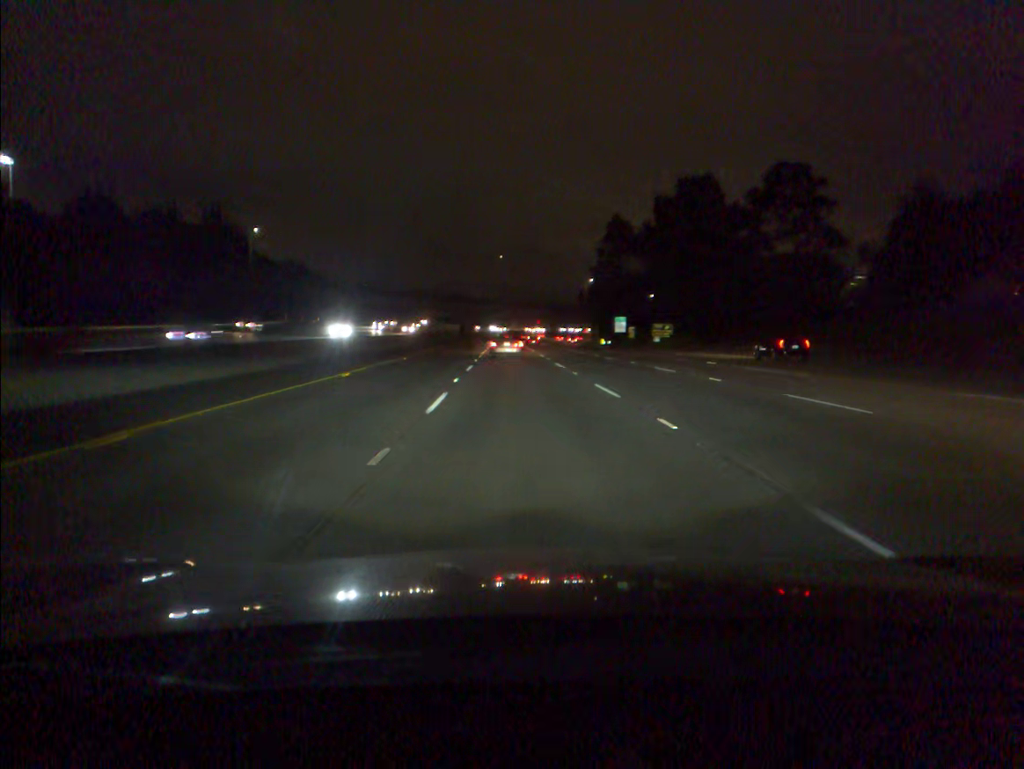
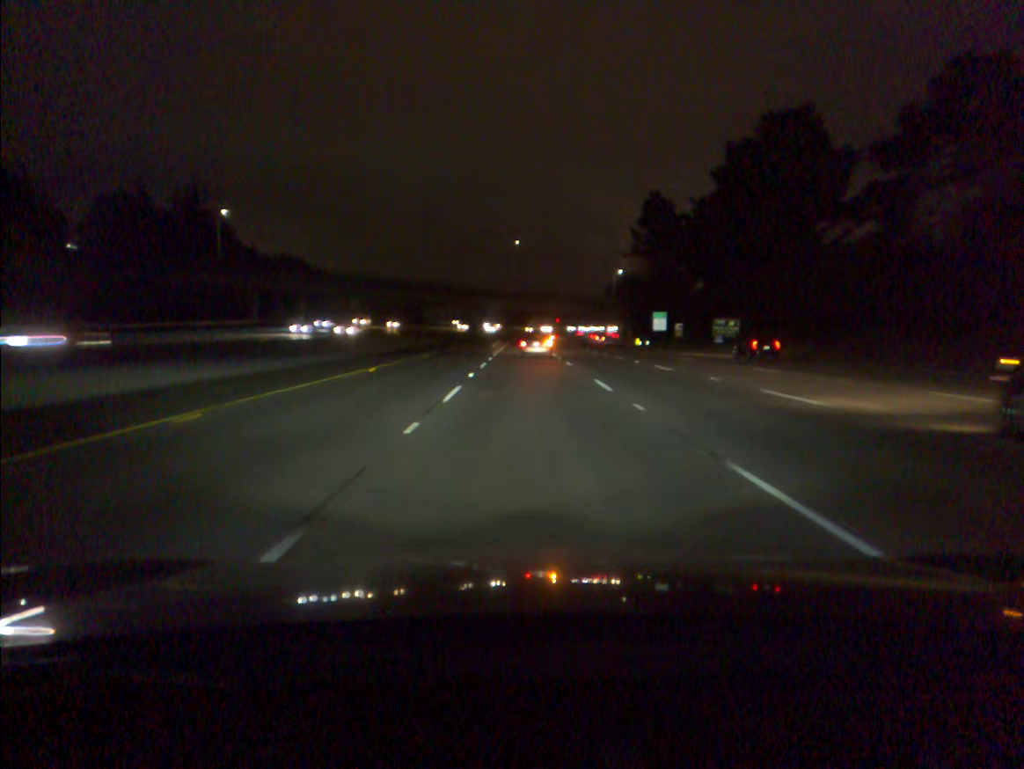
(-0.4, +27.0) m; -1°
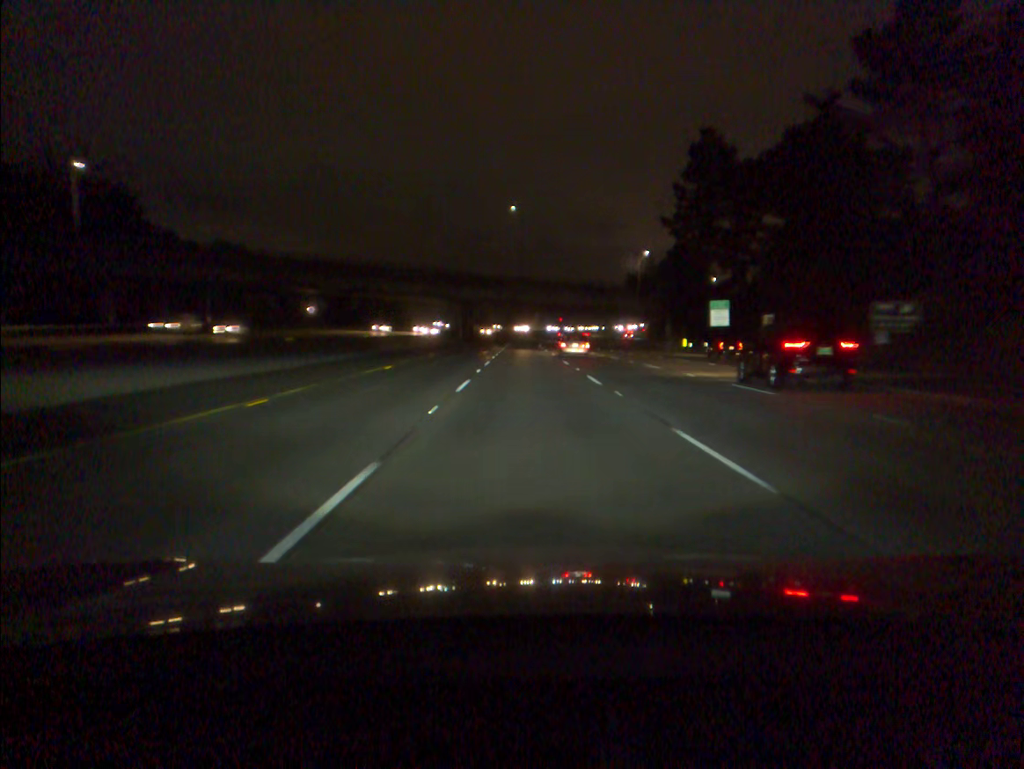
(0.0, +40.7) m; 0°
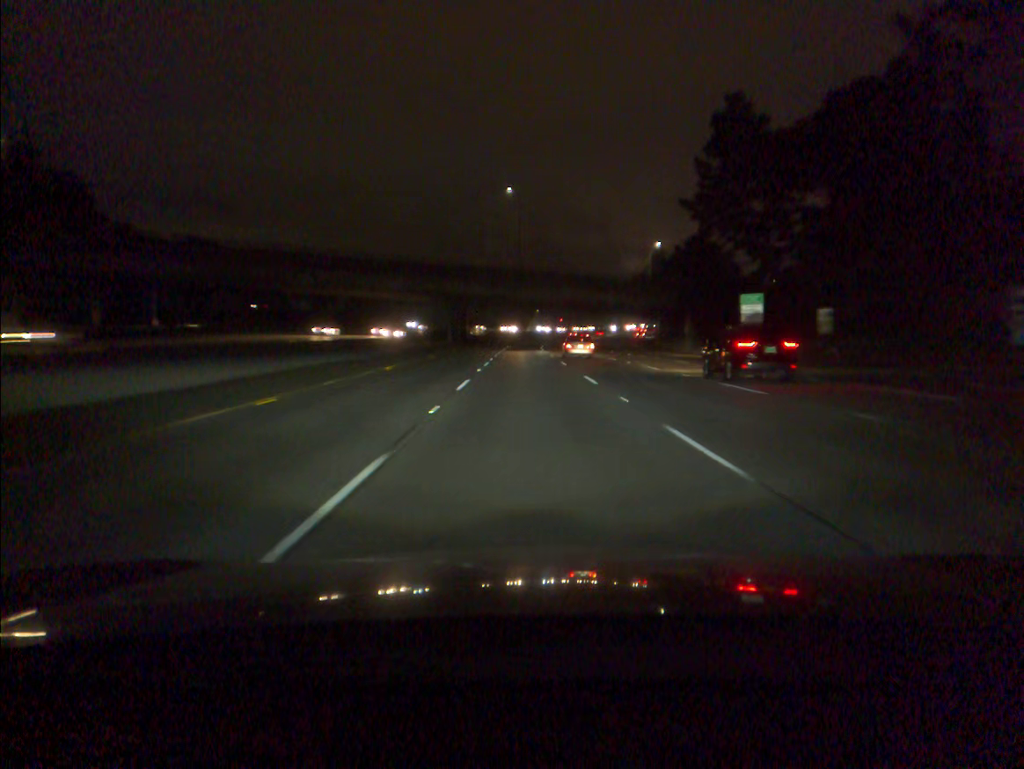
(0.0, +13.9) m; 0°
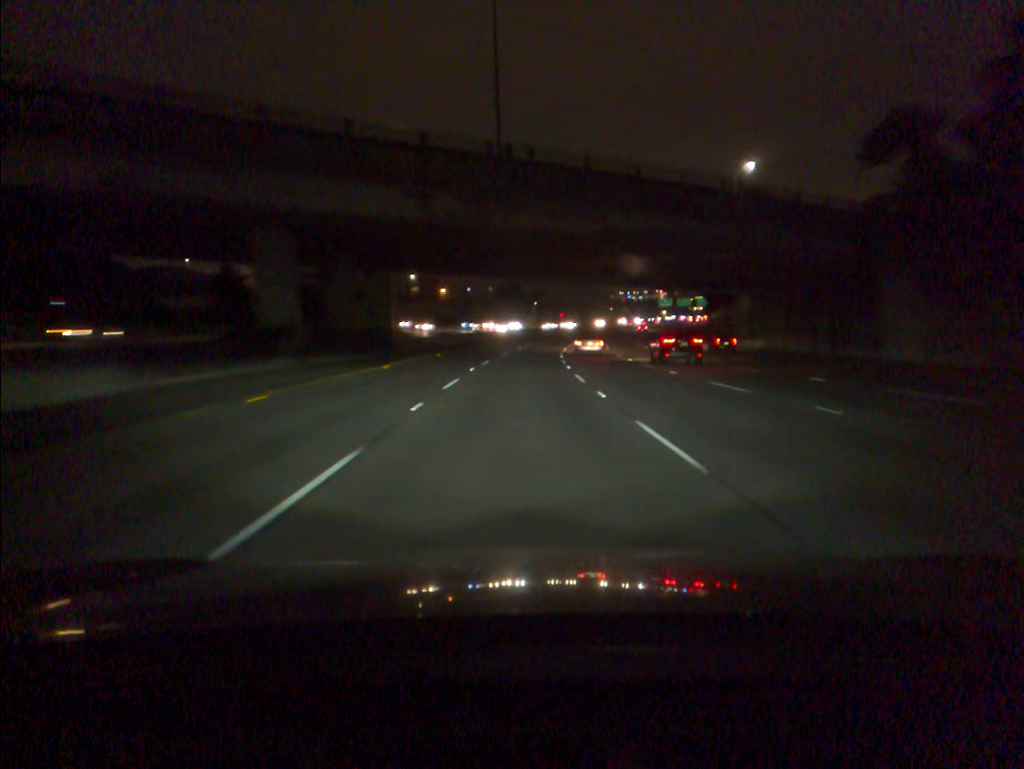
(+0.2, +58.0) m; 0°
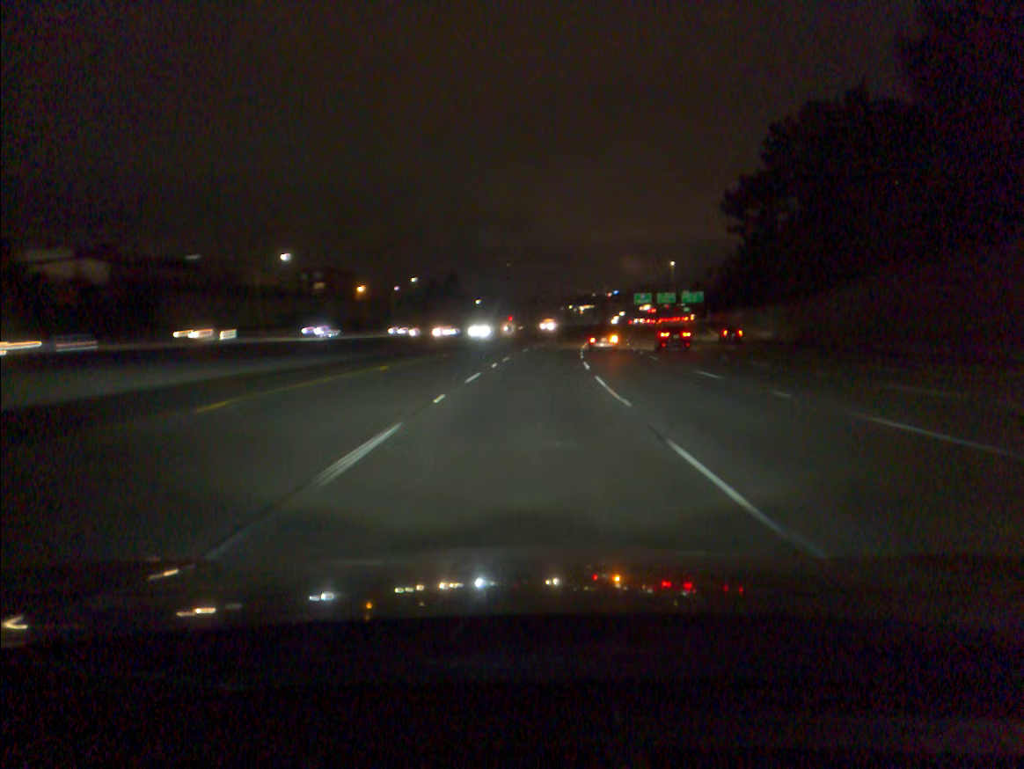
(+1.4, +60.7) m; +4°
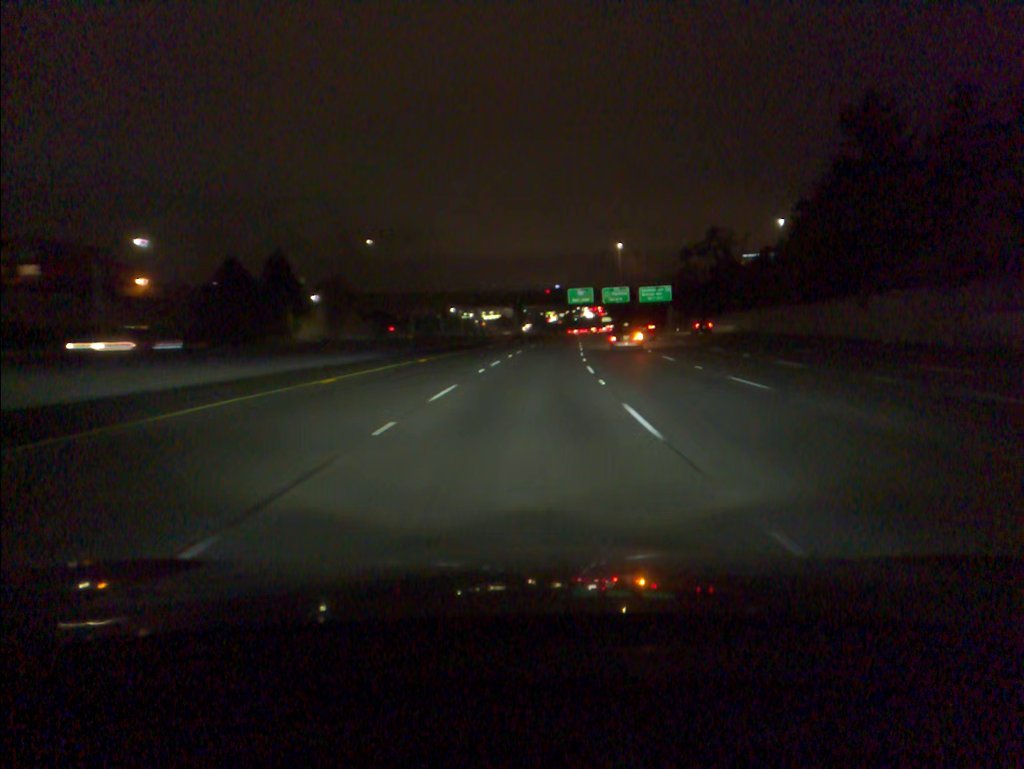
(+4.8, +78.7) m; +7°
